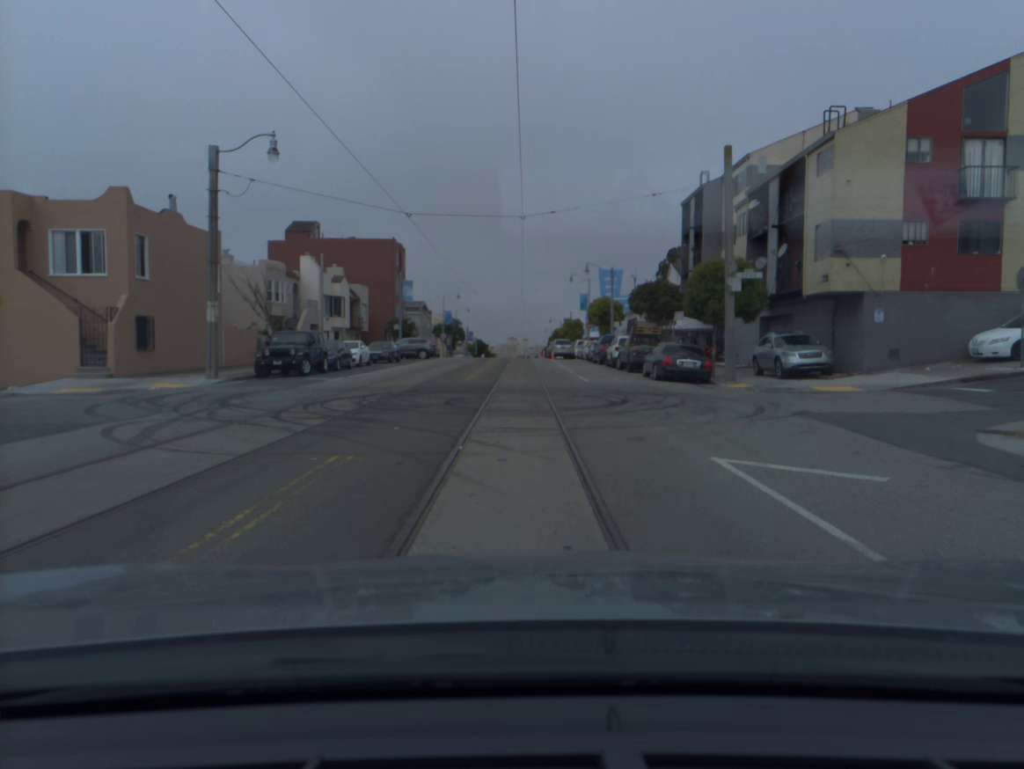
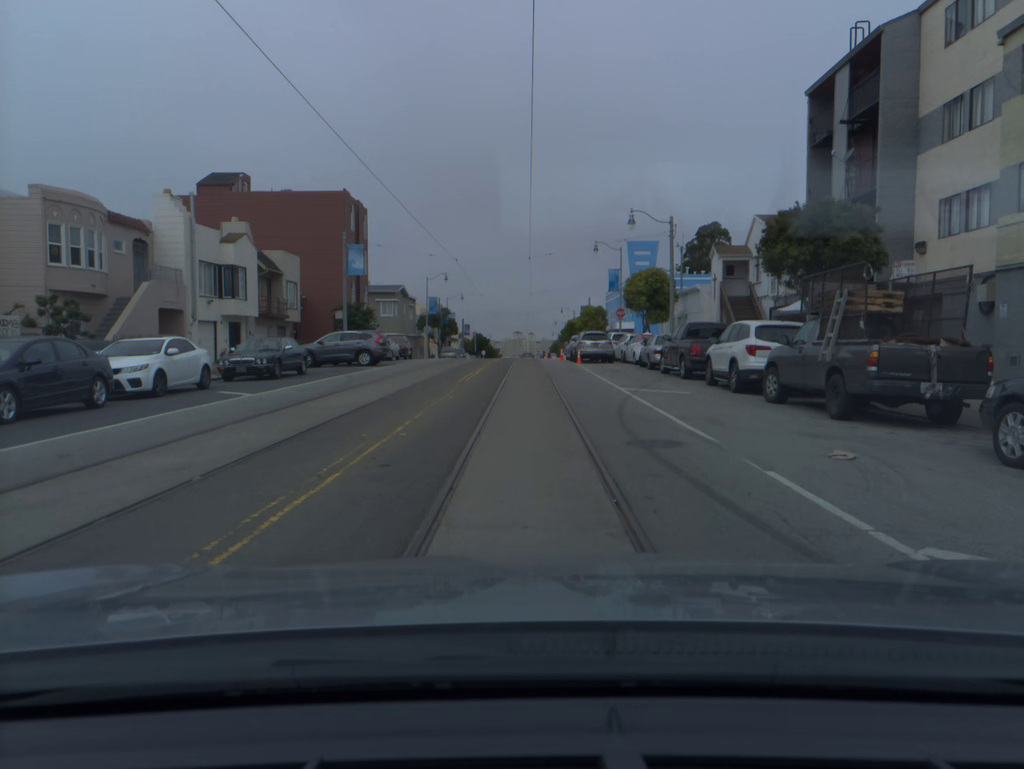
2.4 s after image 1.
(-0.1, +23.5) m; -1°
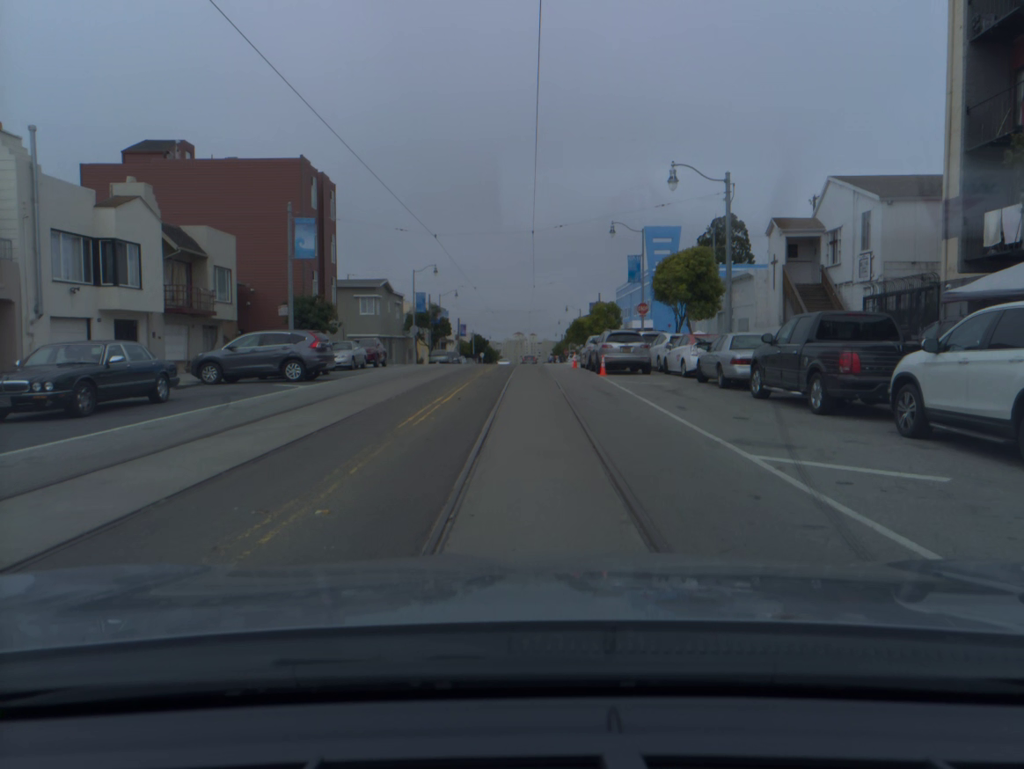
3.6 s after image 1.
(0.0, +11.2) m; 0°
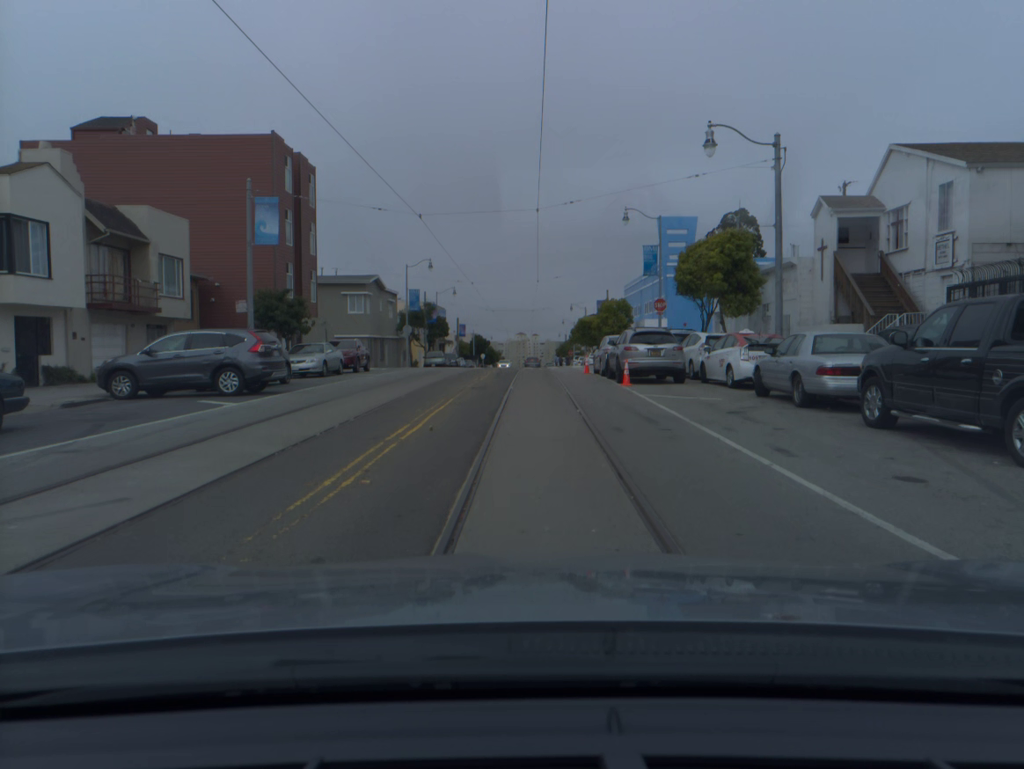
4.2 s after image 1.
(0.0, +5.6) m; 0°
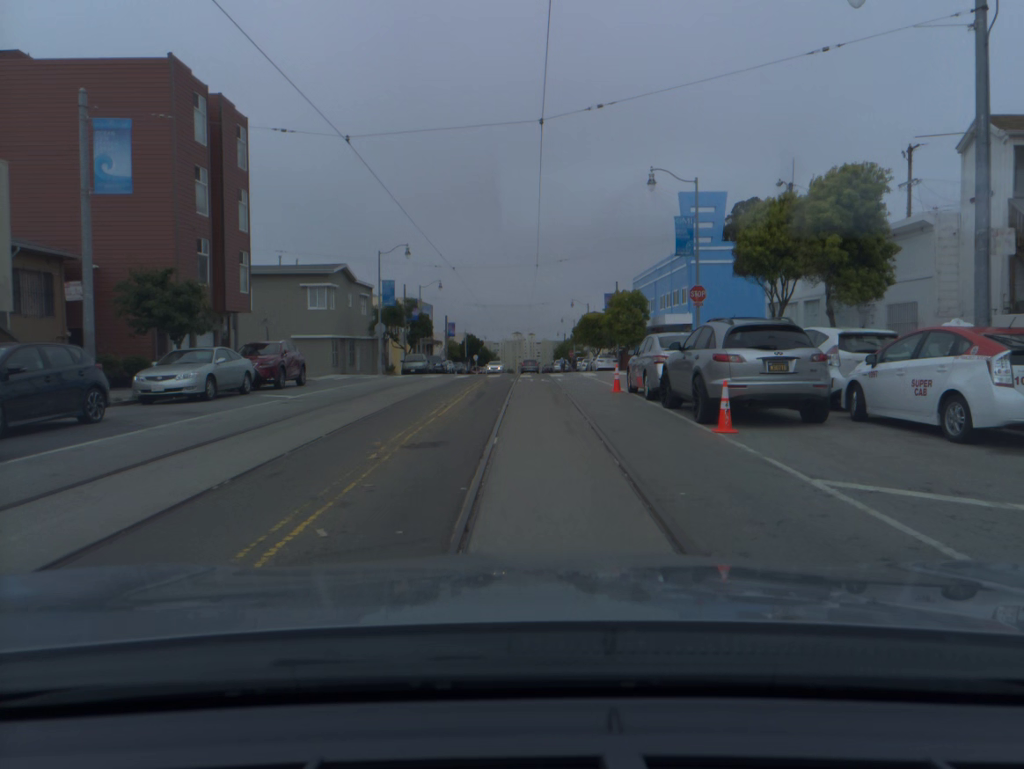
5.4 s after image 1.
(+0.1, +11.1) m; 0°
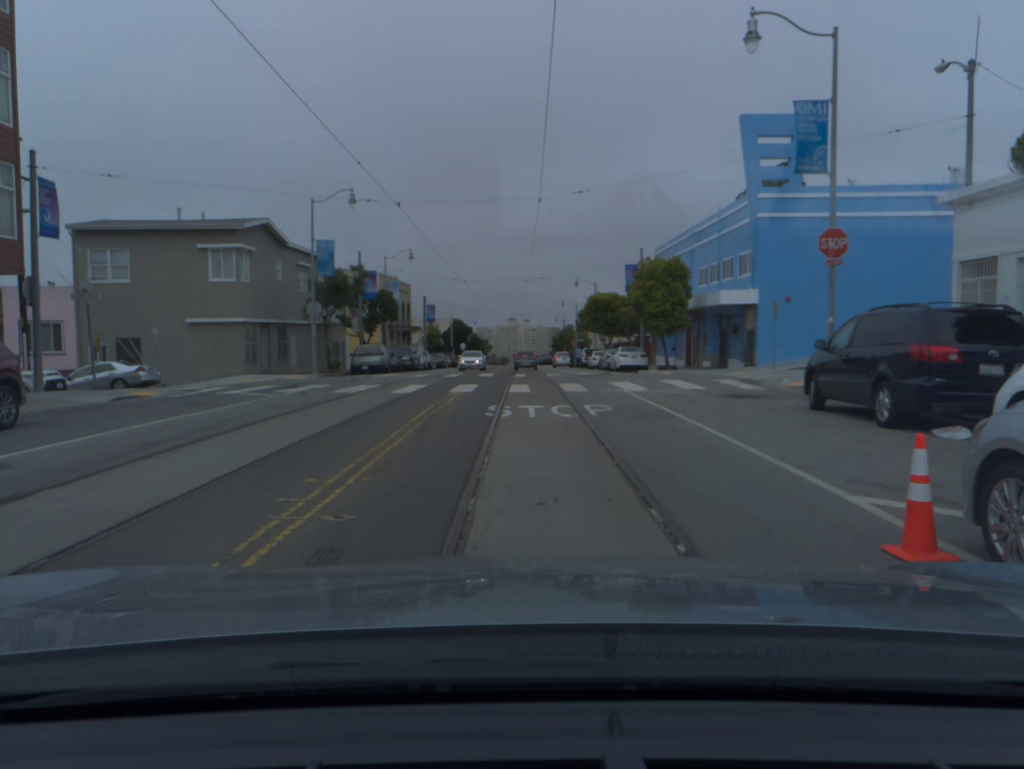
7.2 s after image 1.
(+0.1, +16.1) m; 0°
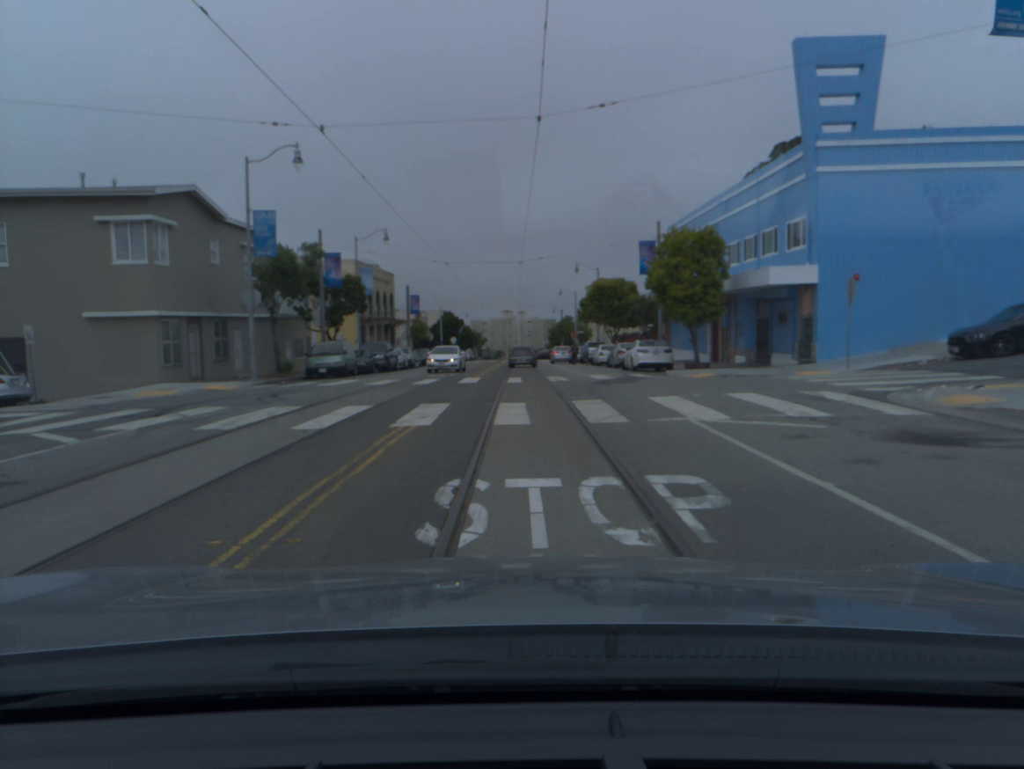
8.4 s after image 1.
(+0.1, +8.6) m; 0°
